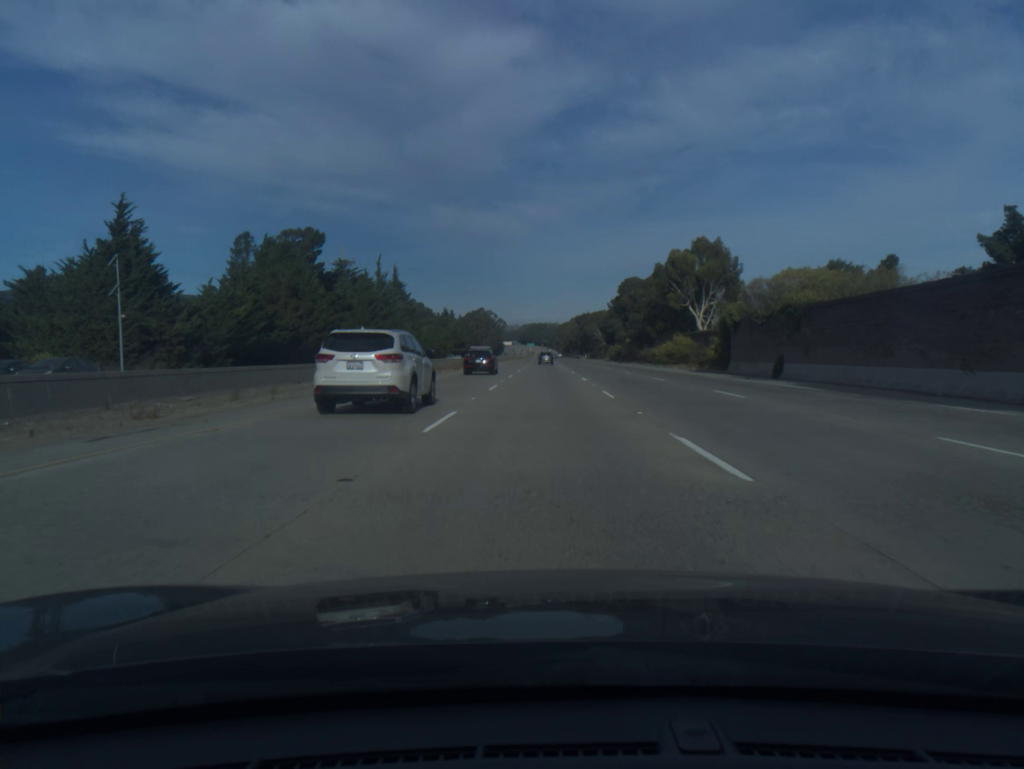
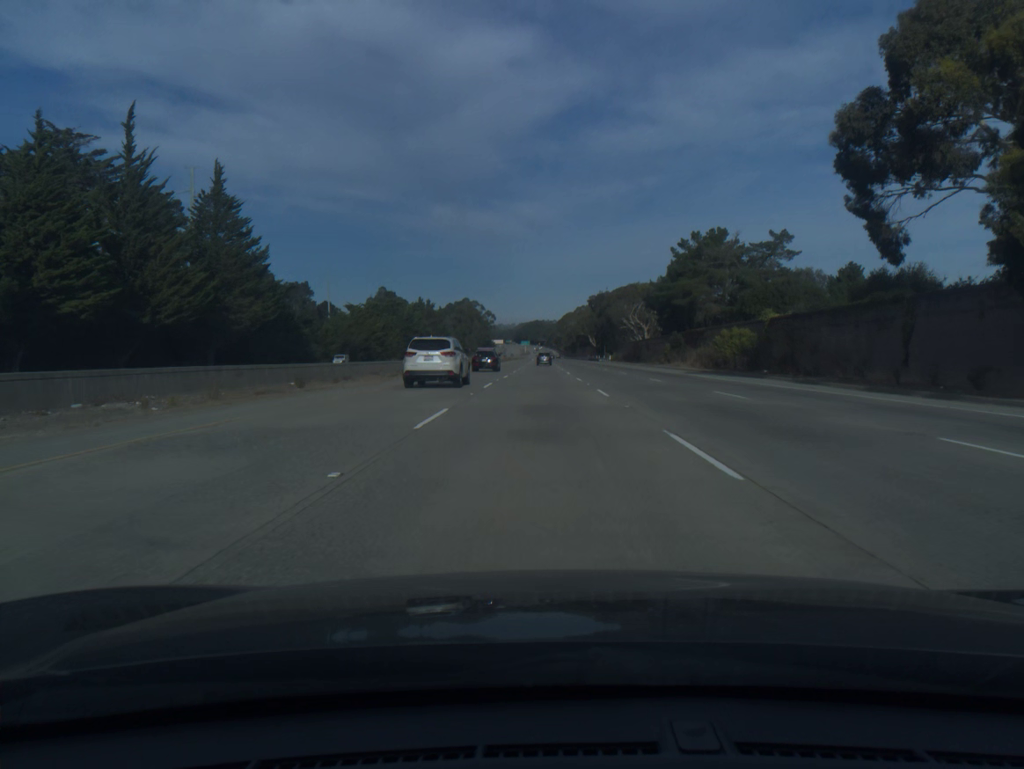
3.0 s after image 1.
(+0.4, +102.3) m; 0°
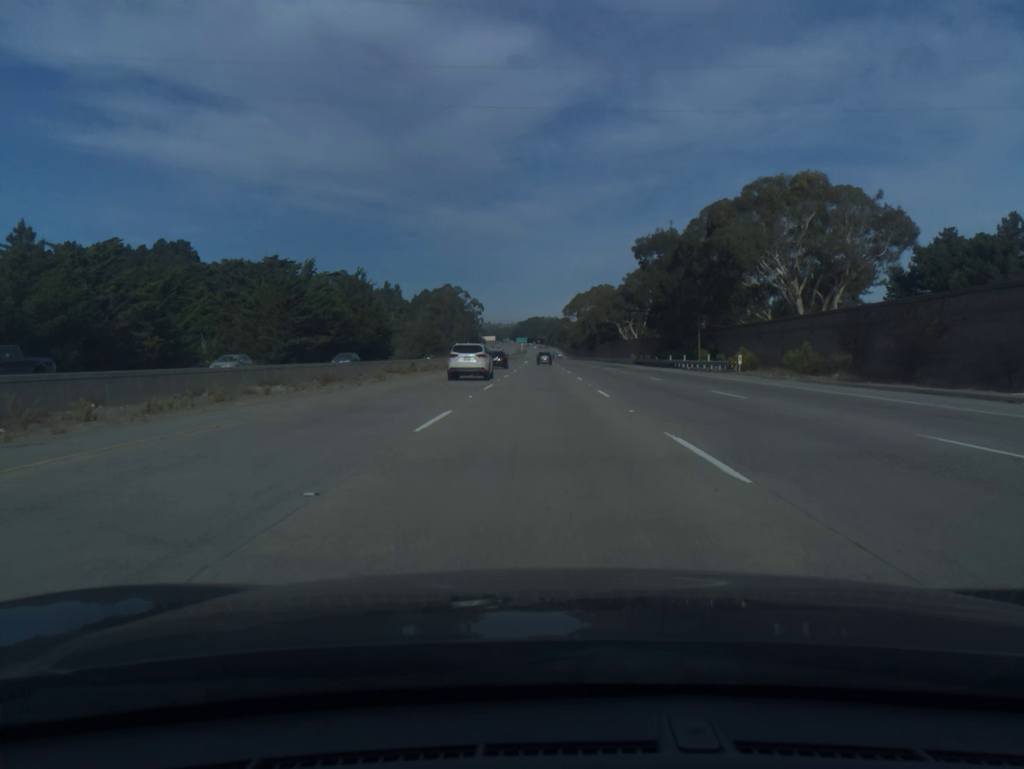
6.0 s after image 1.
(-0.2, +102.3) m; 0°
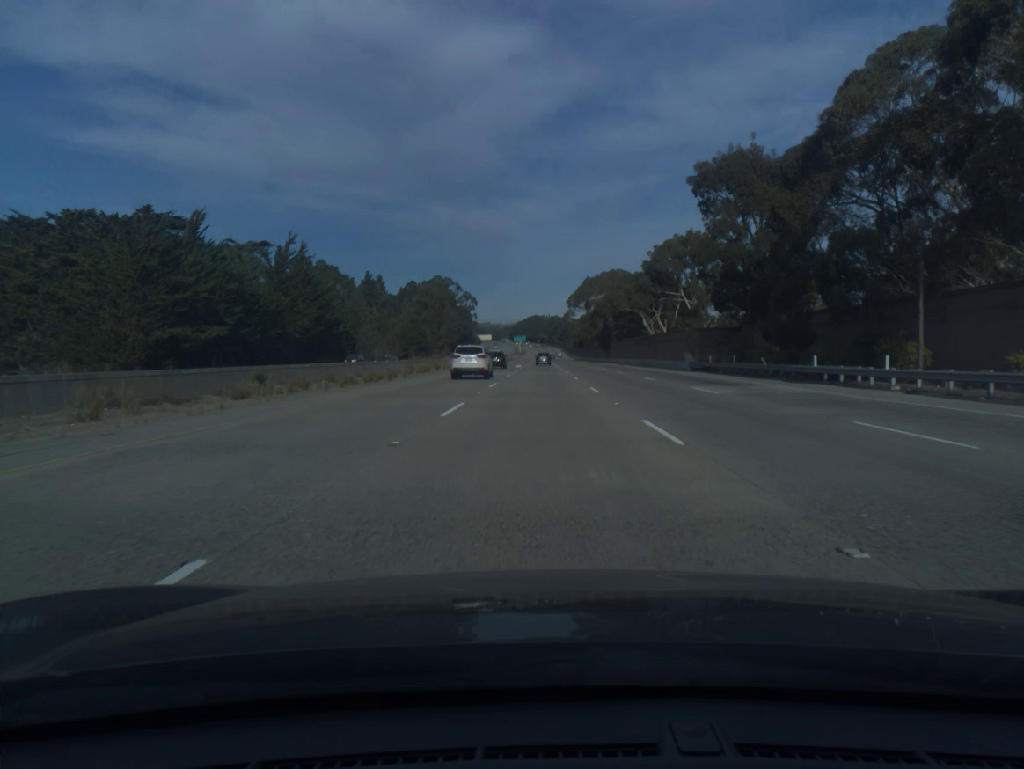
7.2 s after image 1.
(0.0, +41.0) m; 0°
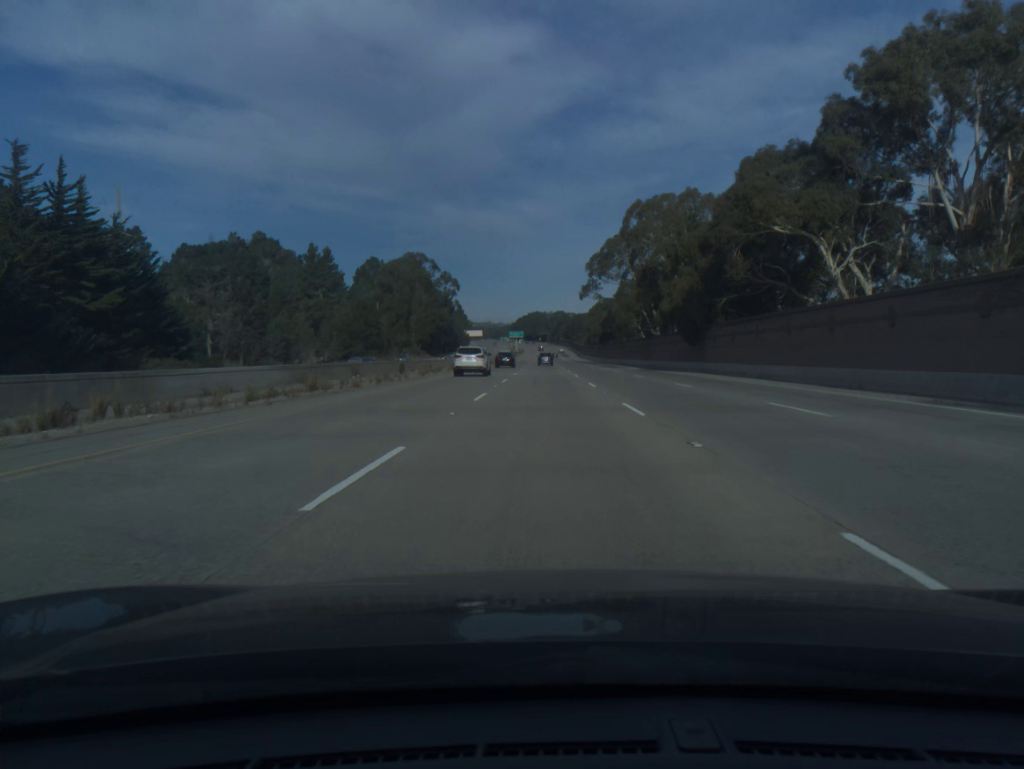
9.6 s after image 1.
(-0.3, +82.0) m; 0°
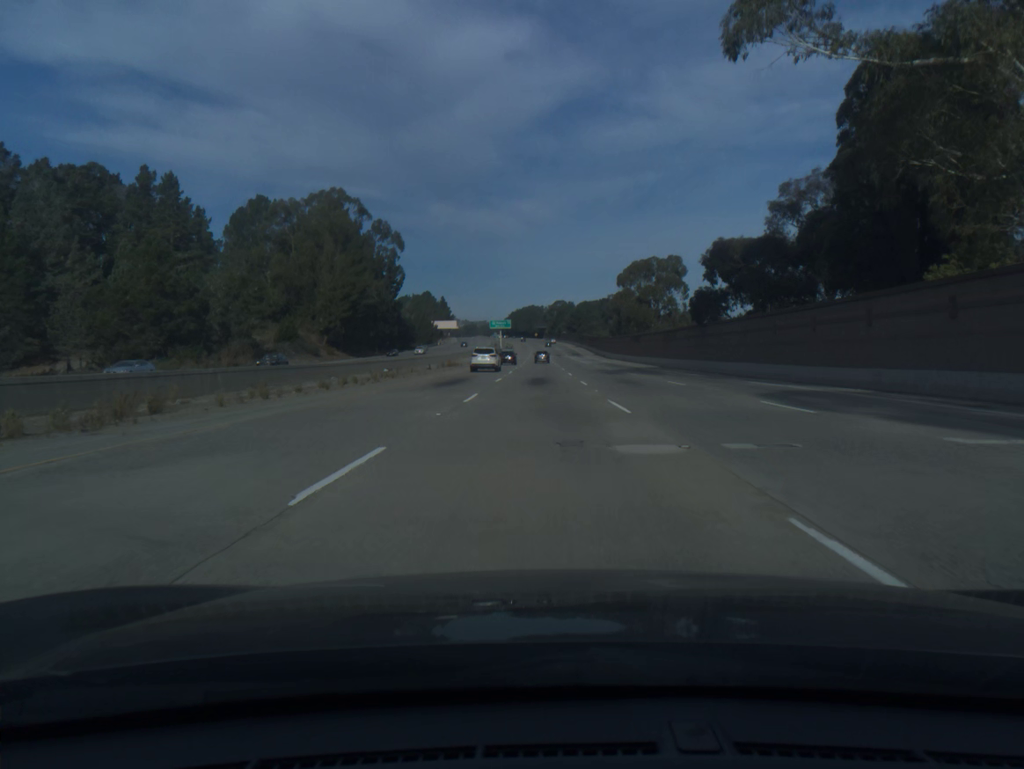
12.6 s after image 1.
(+0.4, +102.5) m; 0°
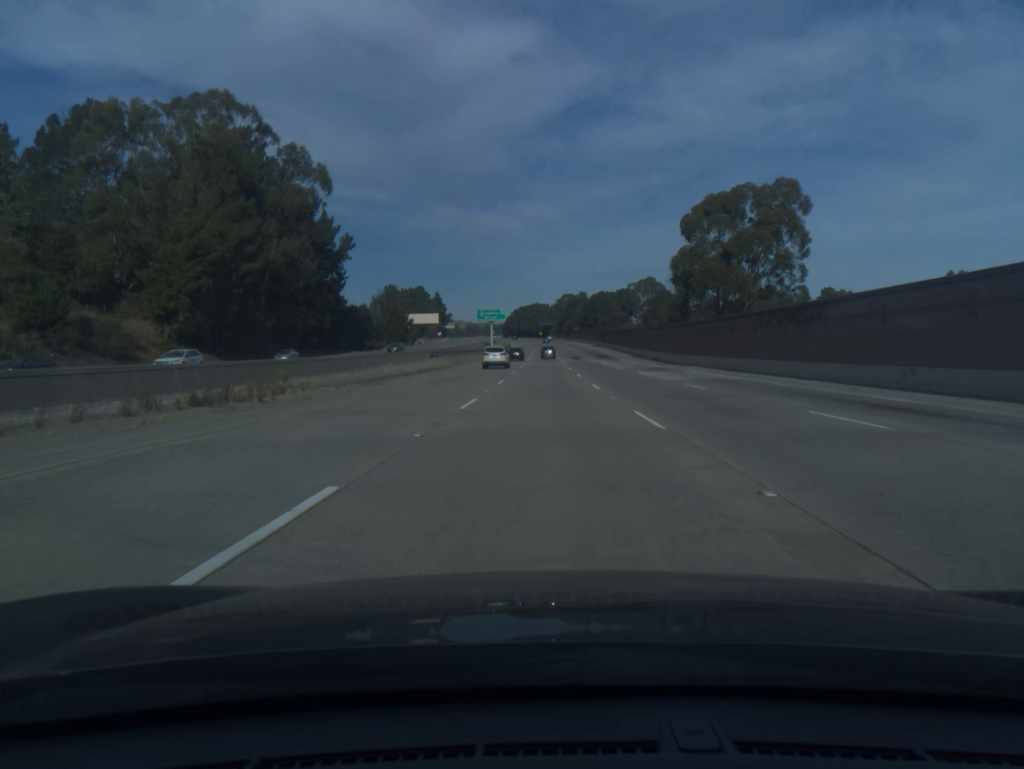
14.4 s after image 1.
(-0.2, +61.4) m; 0°
